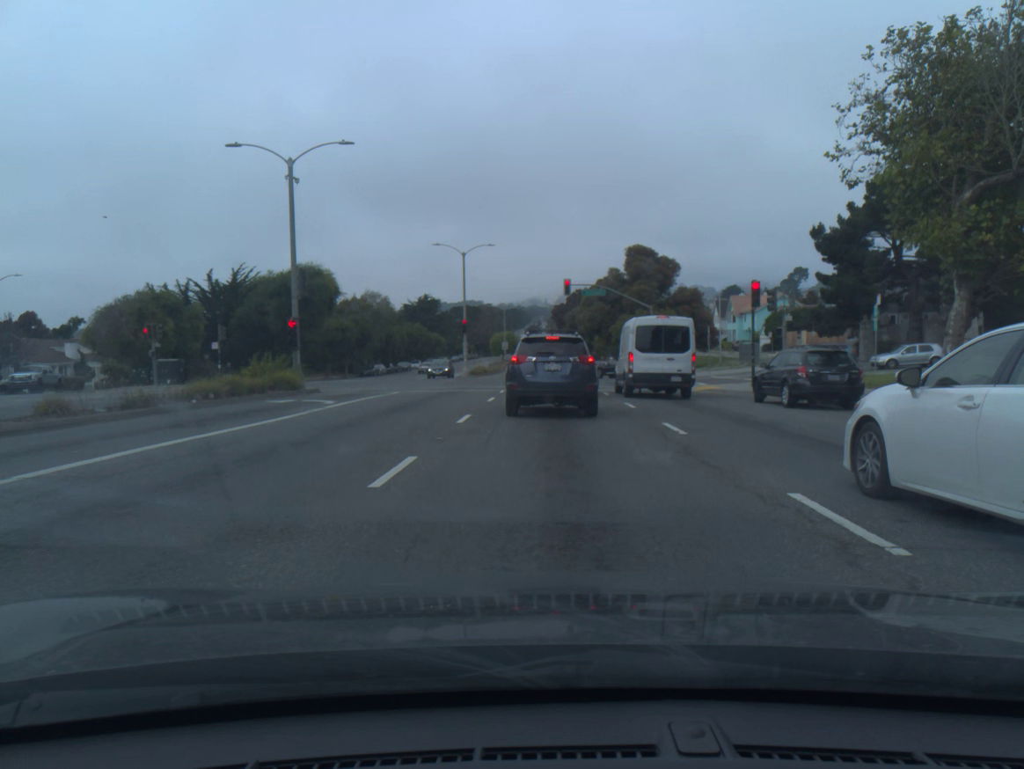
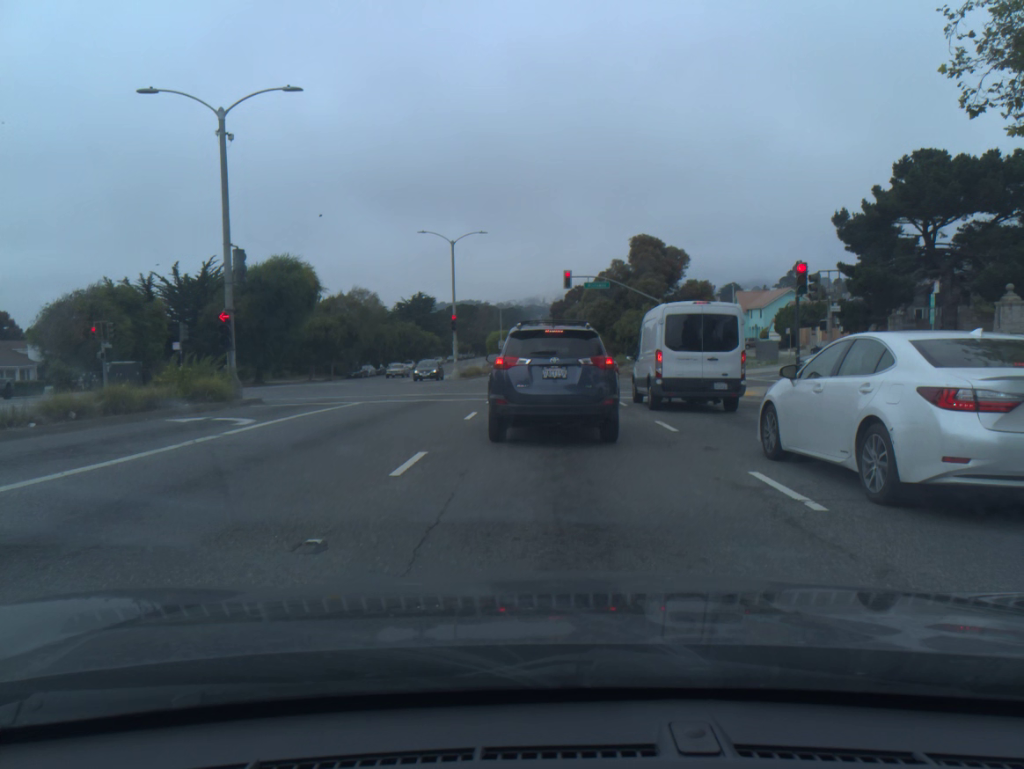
(0.0, +6.1) m; 0°
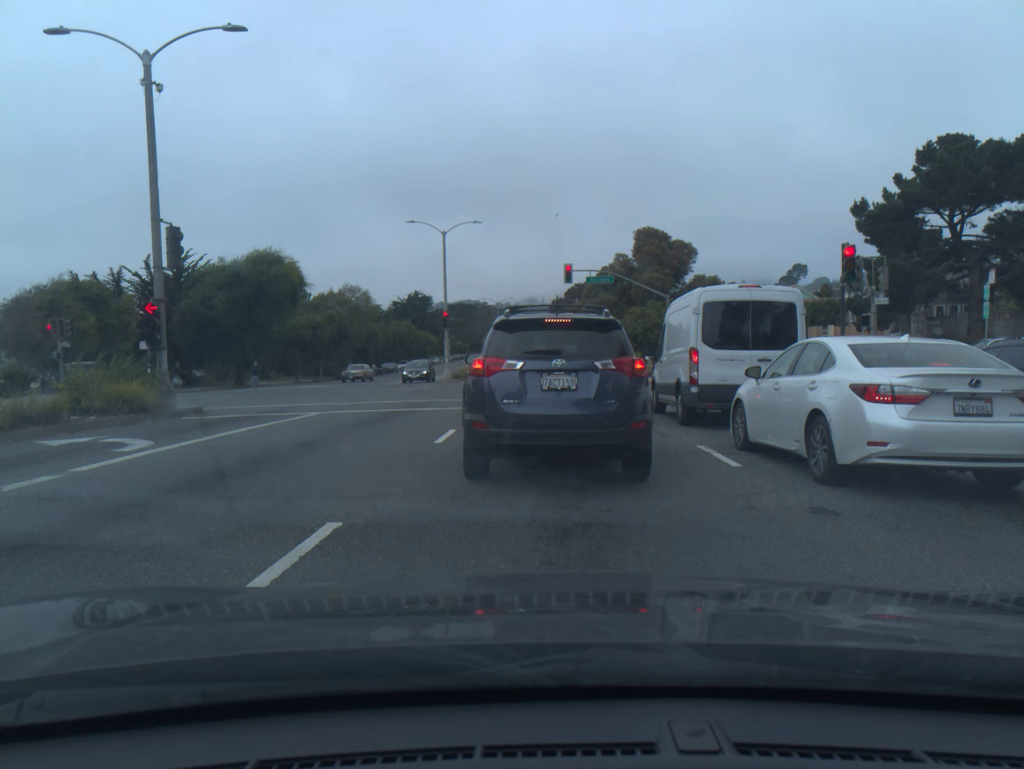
(0.0, +4.2) m; 0°
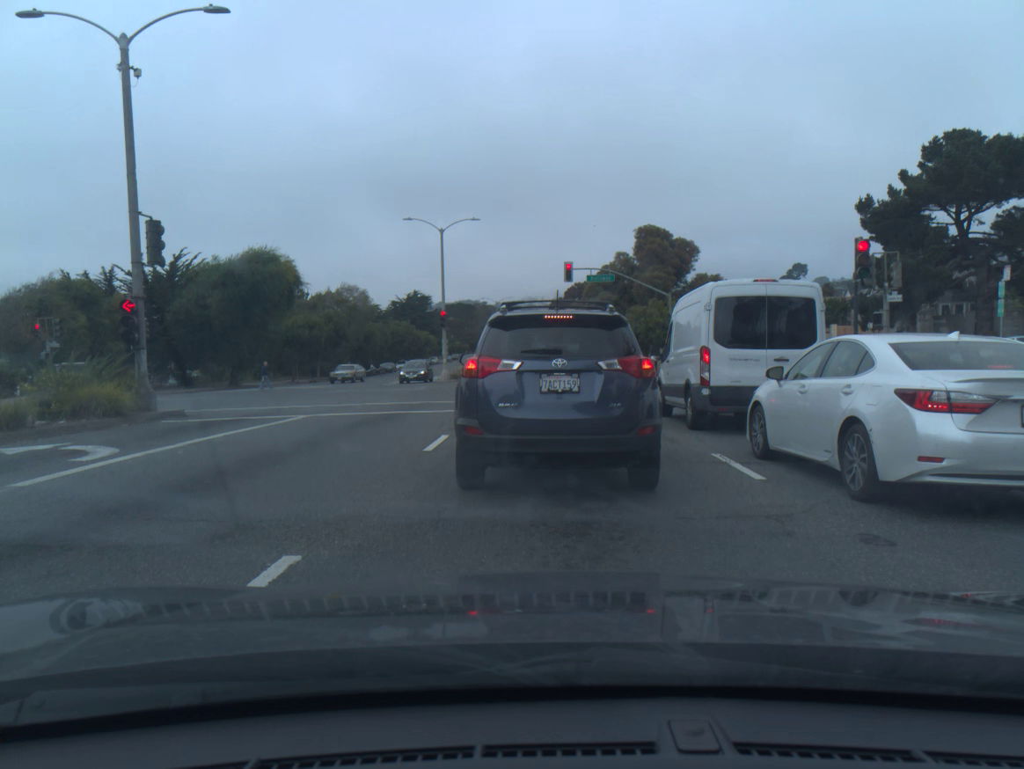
(0.0, +1.0) m; 0°
